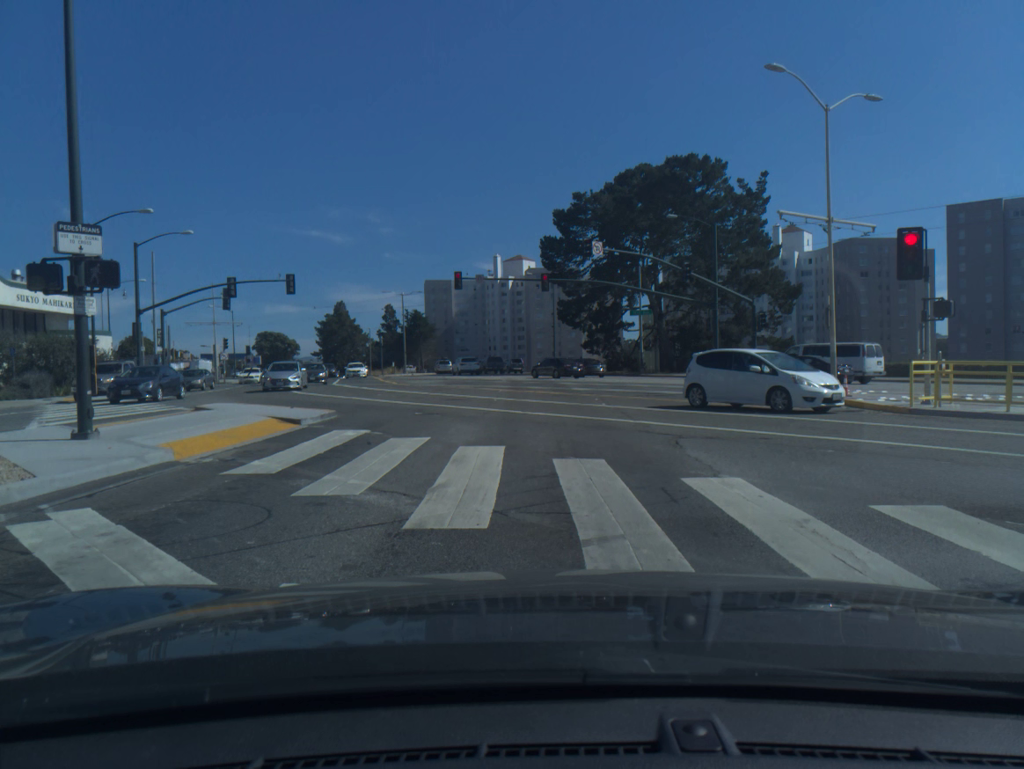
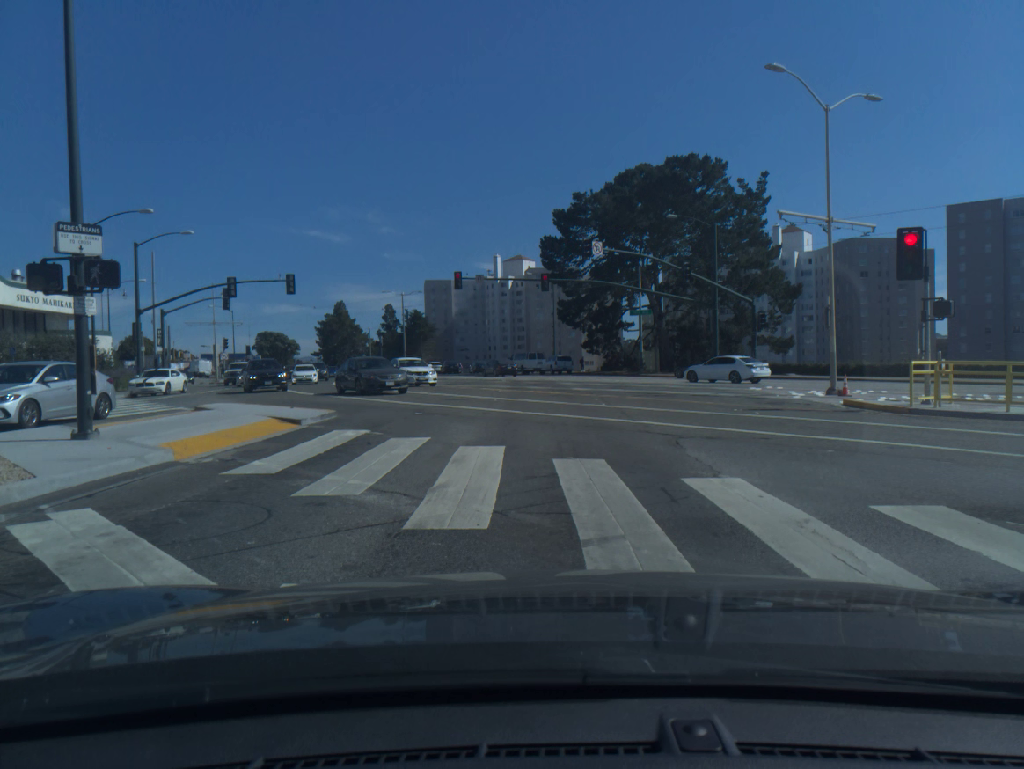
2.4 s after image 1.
(0.0, 0.0) m; 0°
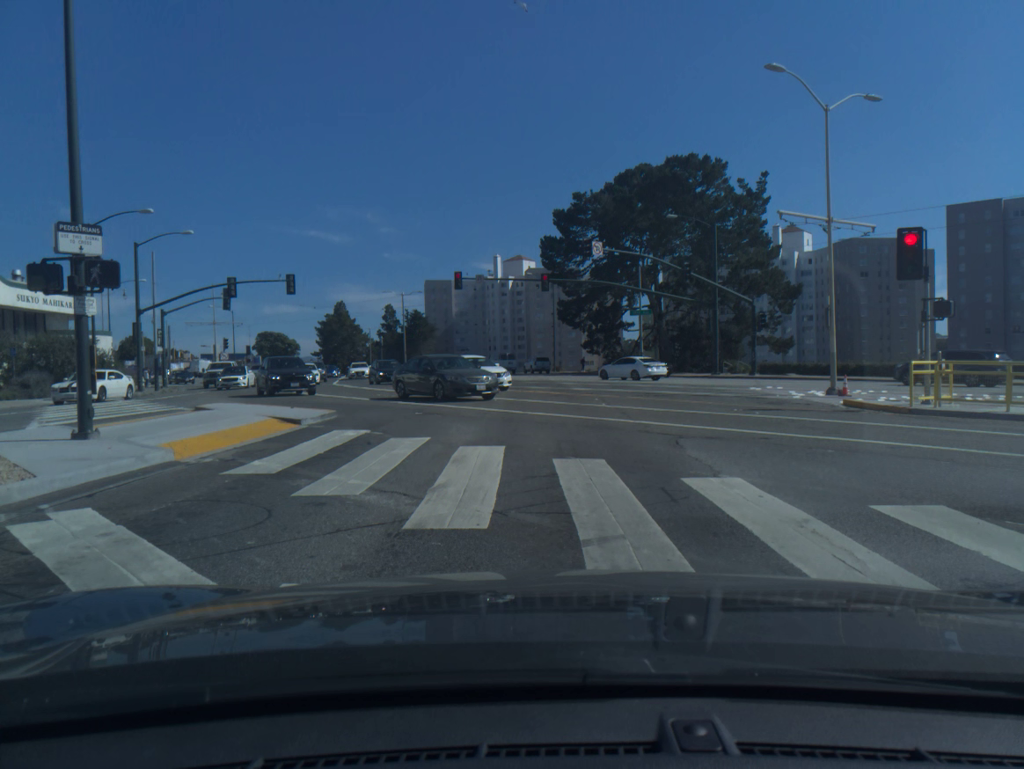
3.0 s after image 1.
(0.0, 0.0) m; 0°
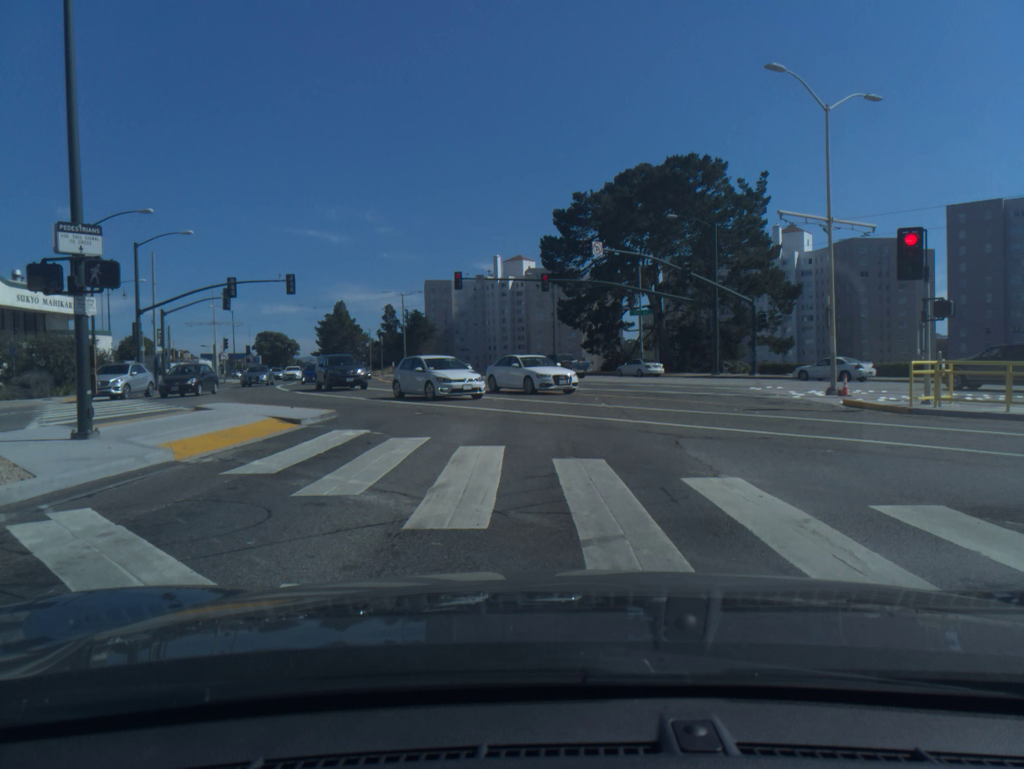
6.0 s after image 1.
(0.0, 0.0) m; 0°
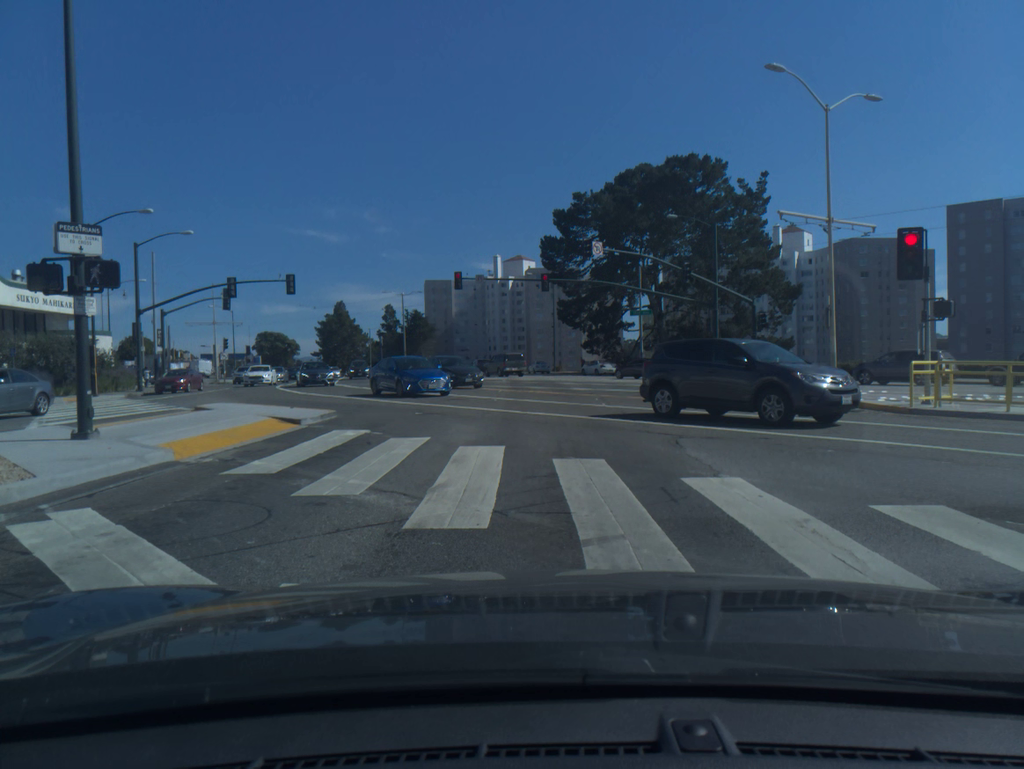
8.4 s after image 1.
(0.0, 0.0) m; 0°
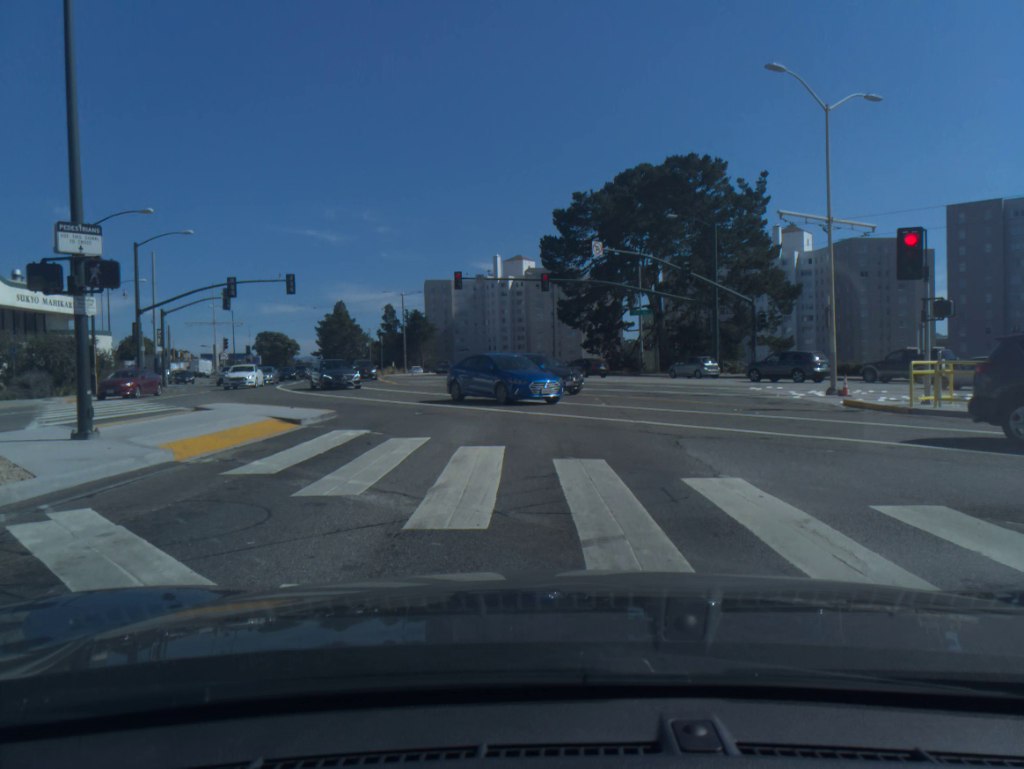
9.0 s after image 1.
(0.0, 0.0) m; 0°
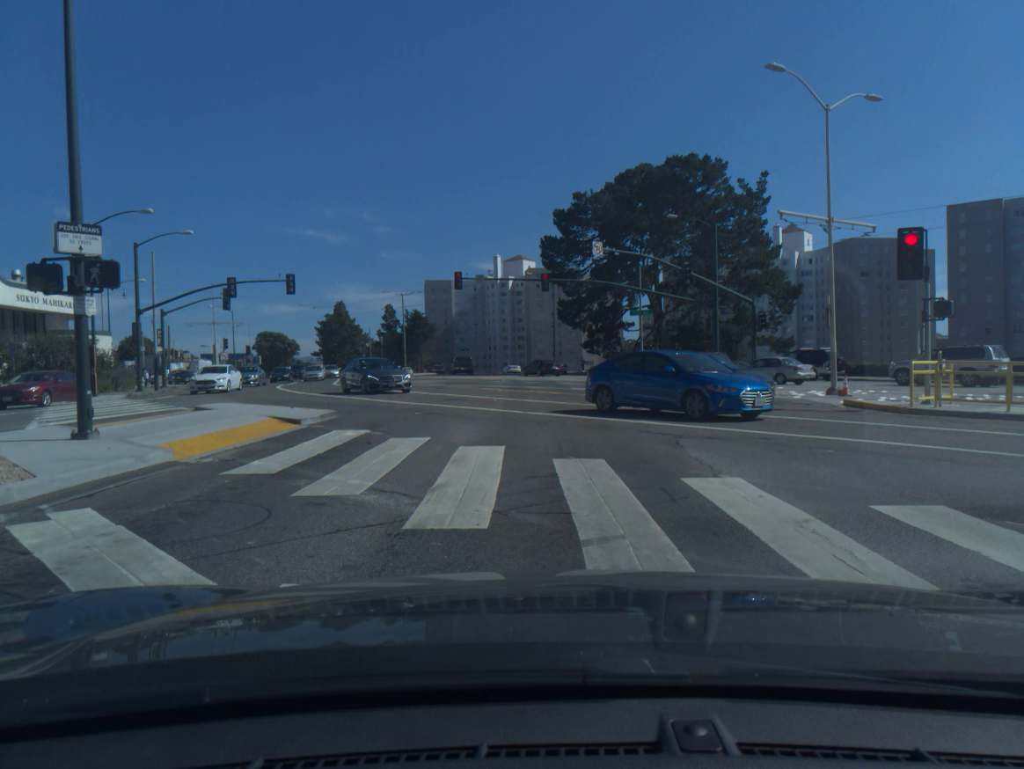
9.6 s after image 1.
(0.0, 0.0) m; 0°
